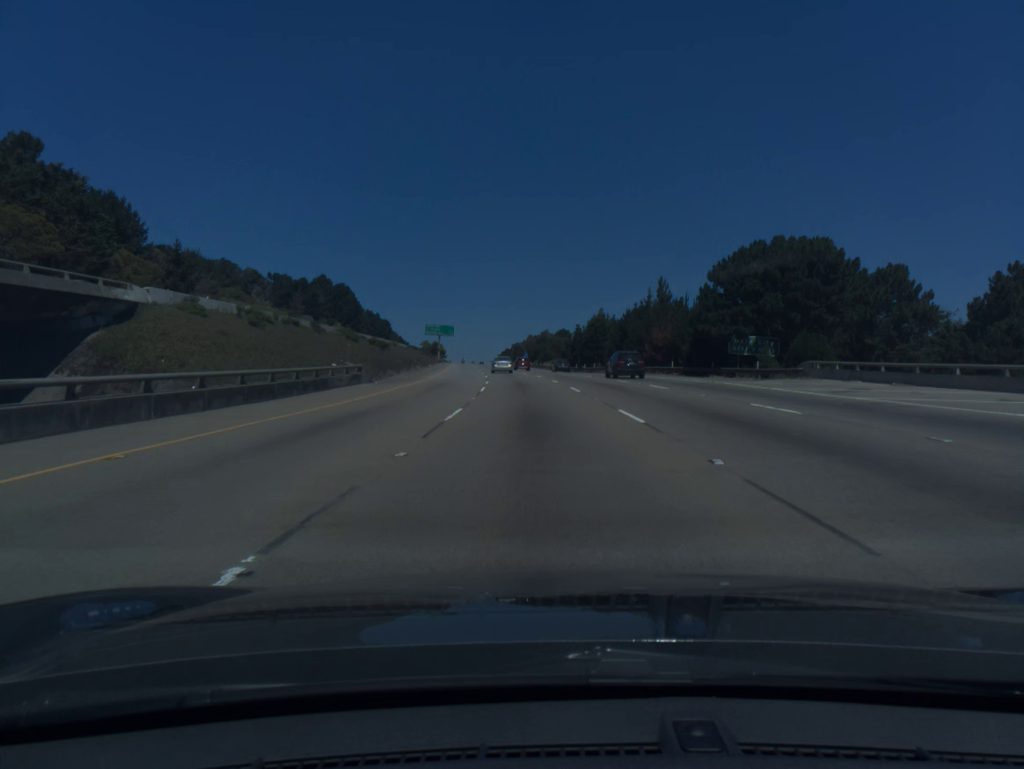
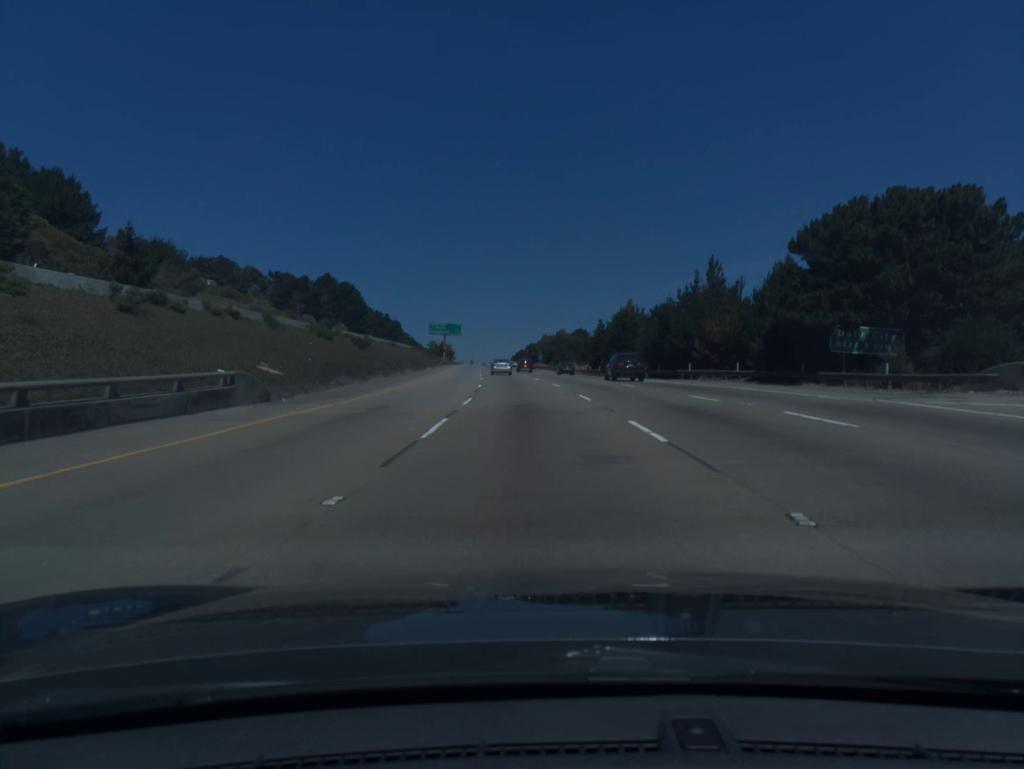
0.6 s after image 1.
(-0.2, +17.7) m; -1°
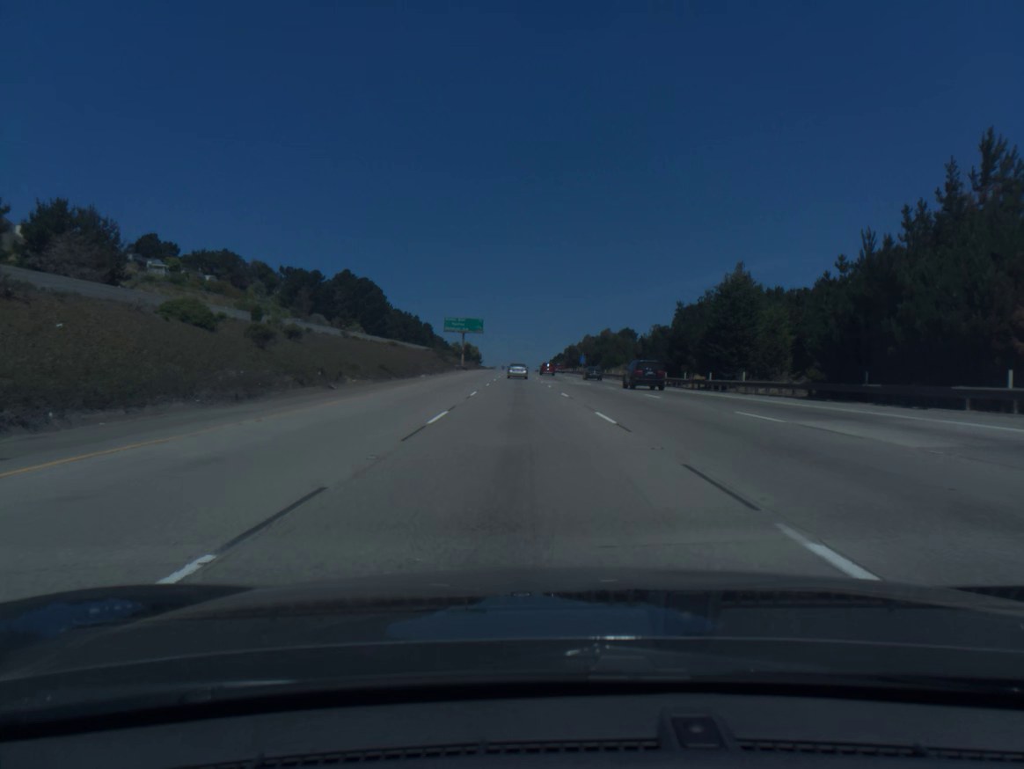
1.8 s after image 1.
(-0.8, +35.4) m; -3°
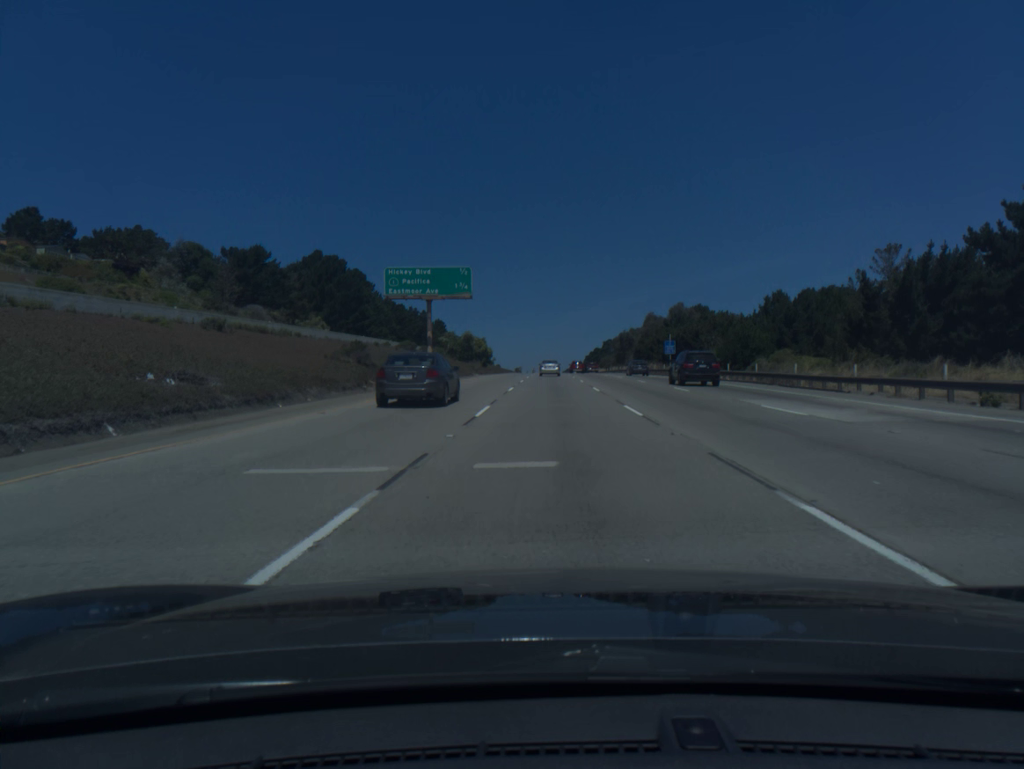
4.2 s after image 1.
(-2.3, +71.0) m; -2°
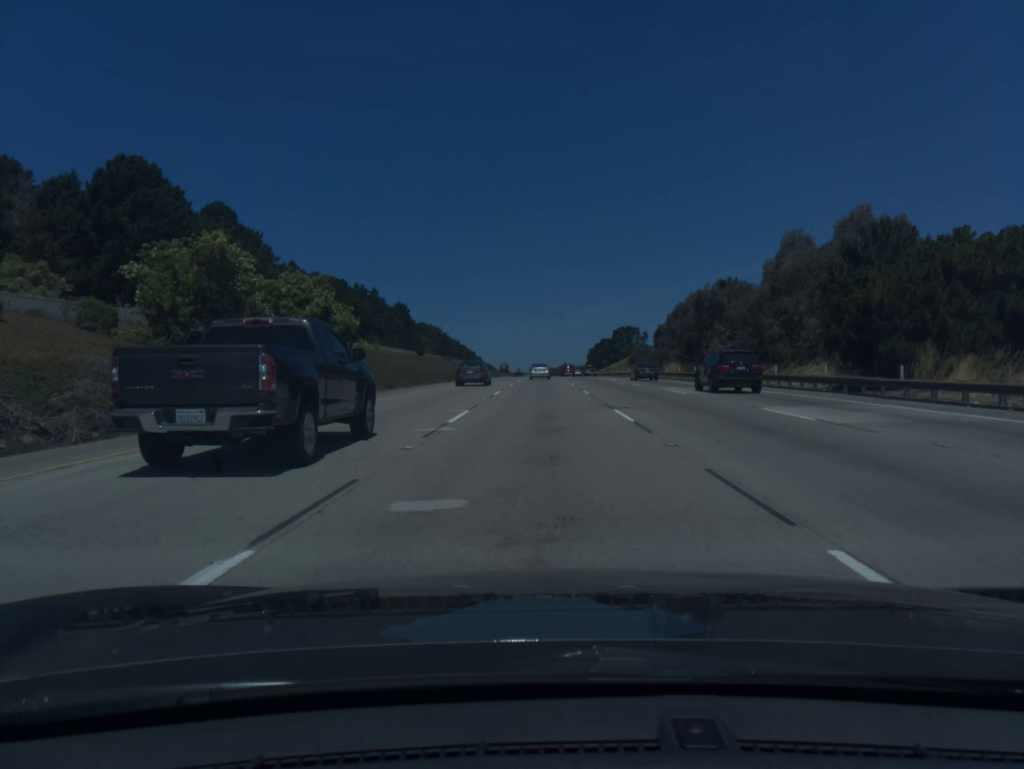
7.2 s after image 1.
(+1.1, +89.3) m; 0°
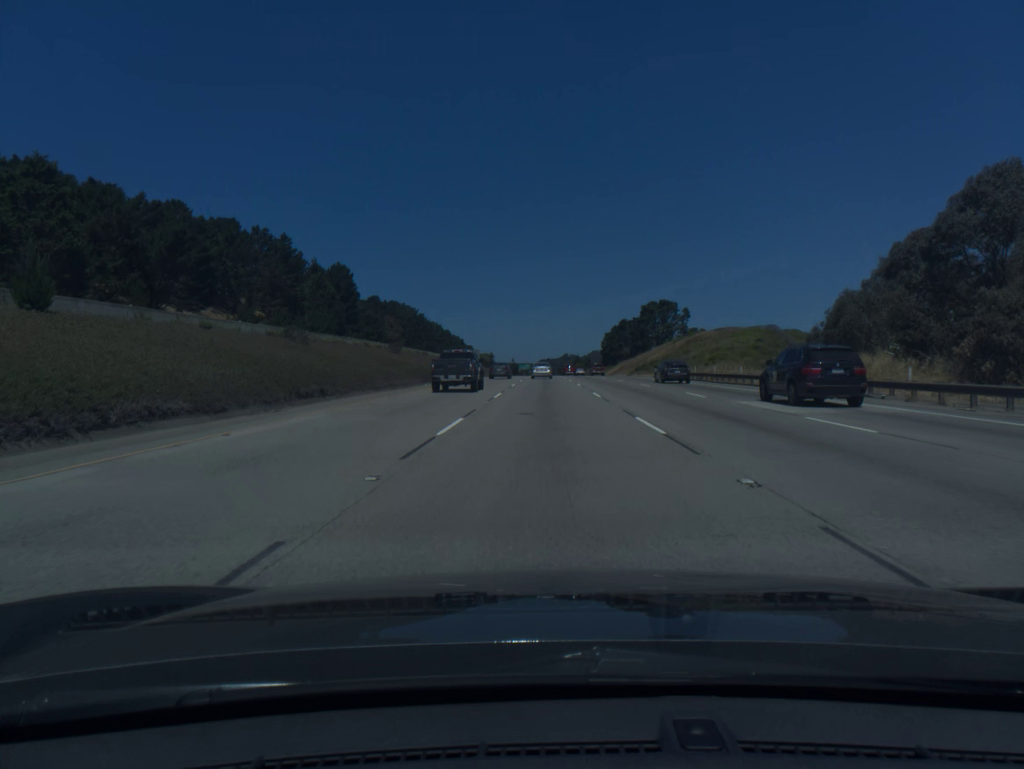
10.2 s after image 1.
(-0.1, +90.2) m; 0°
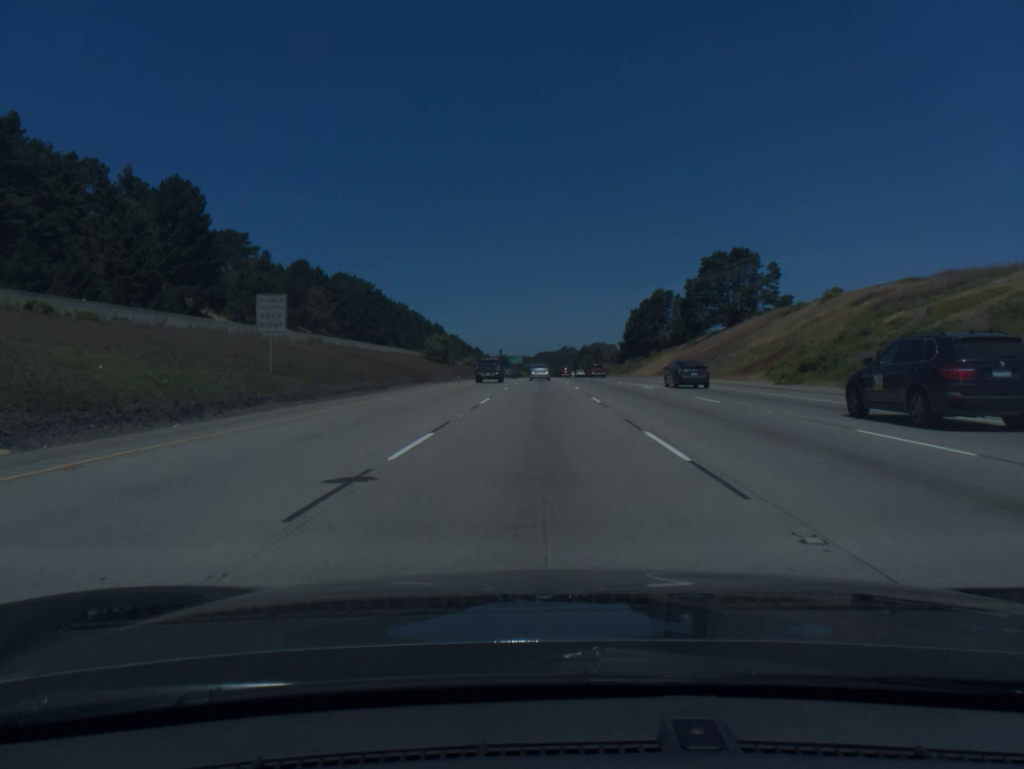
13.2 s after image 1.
(+0.4, +91.1) m; 0°
